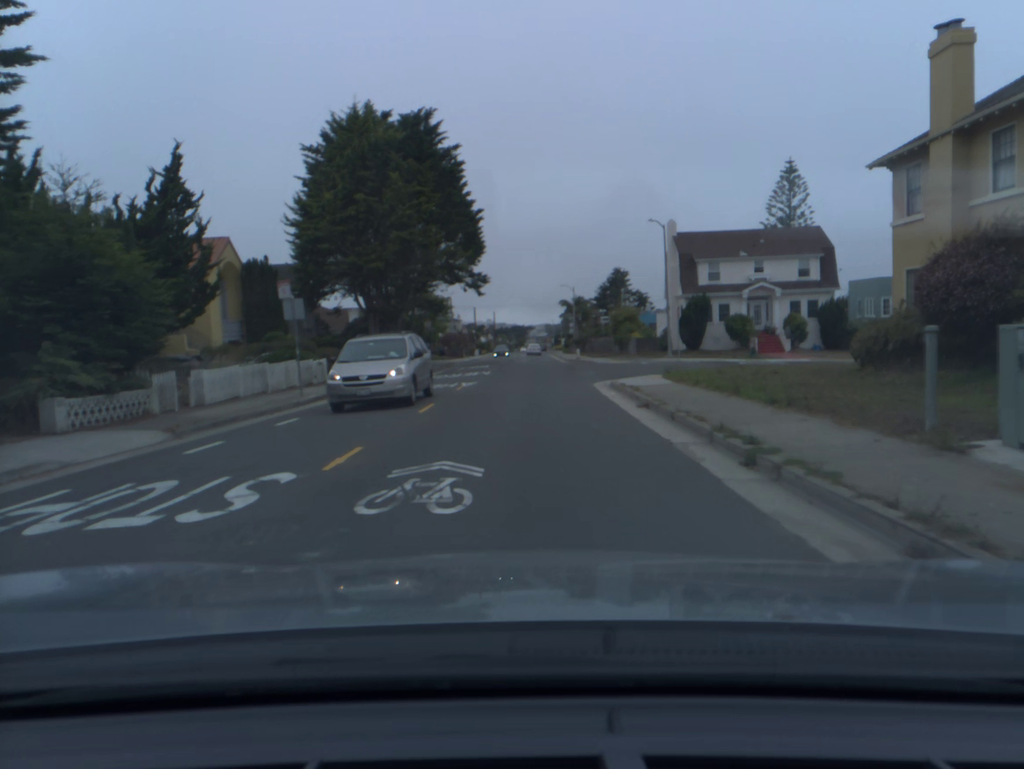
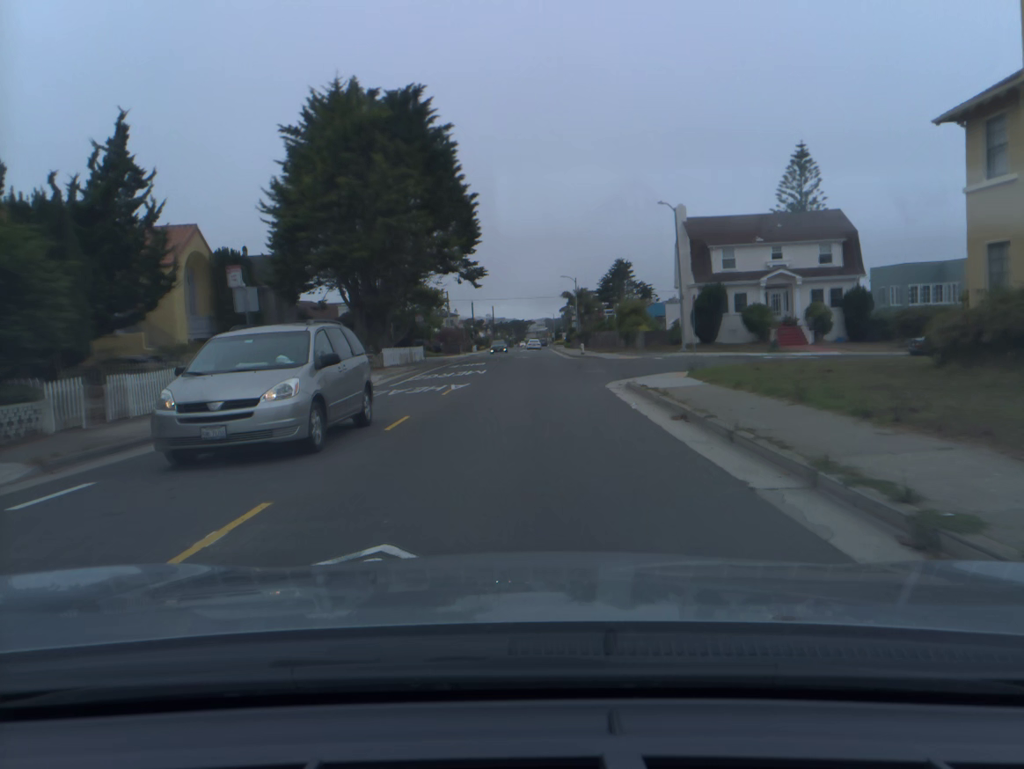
(0.0, +3.8) m; 0°
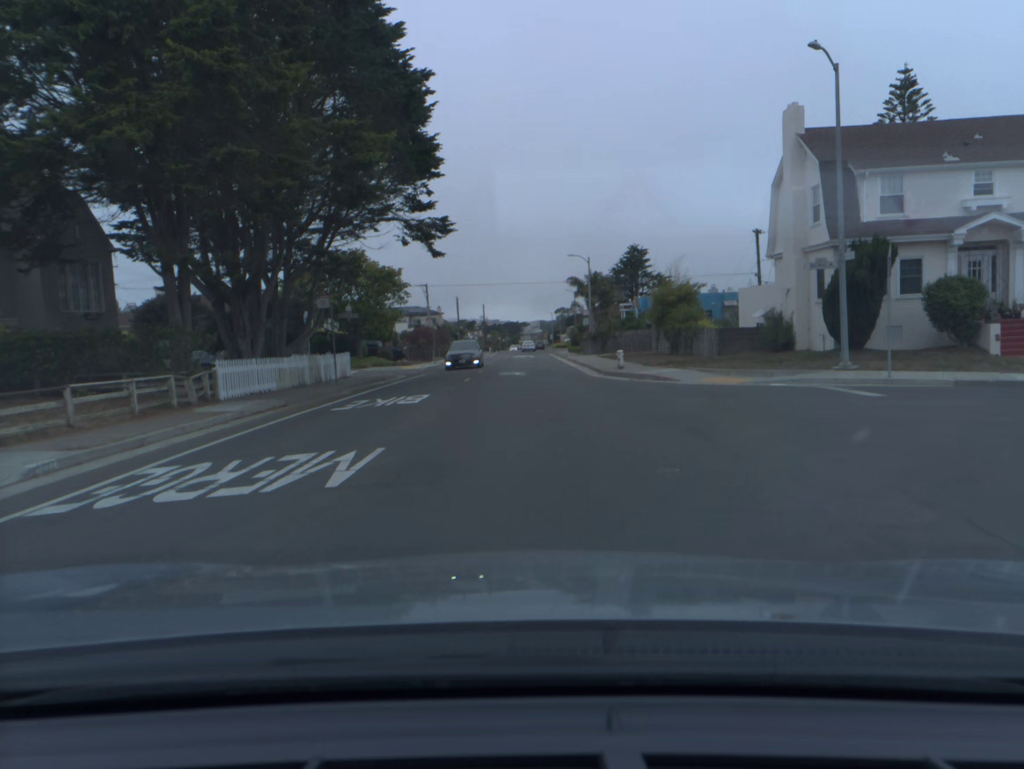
(+0.1, +23.7) m; 0°
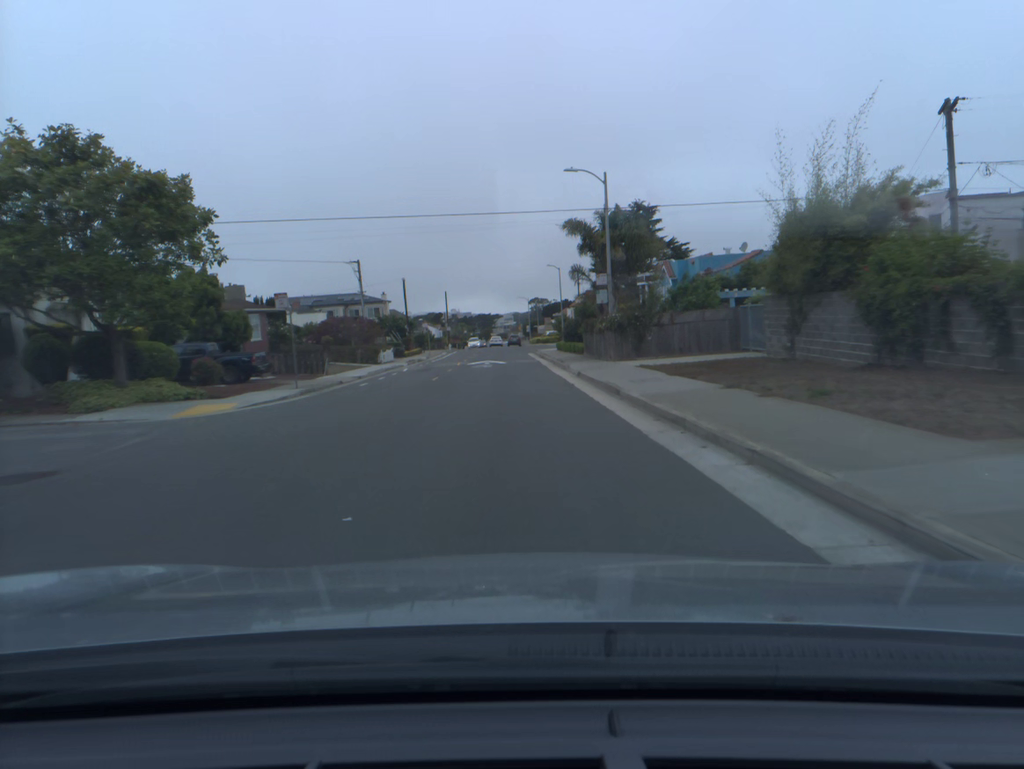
(+0.7, +29.6) m; +2°
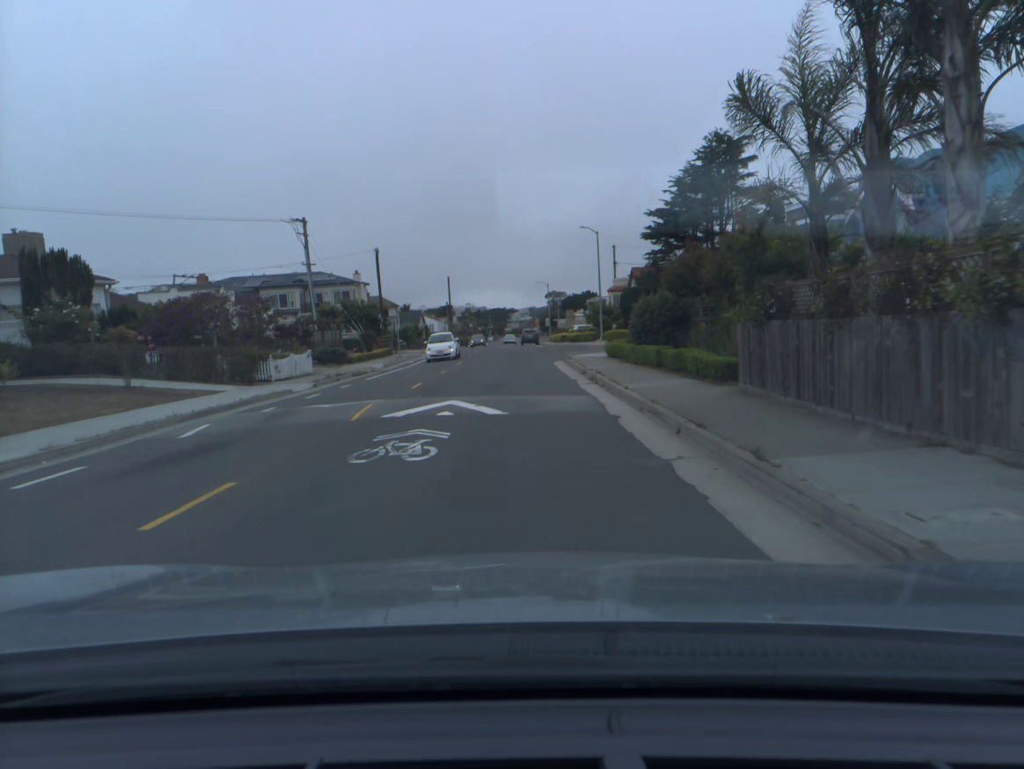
(-0.4, +28.3) m; -1°
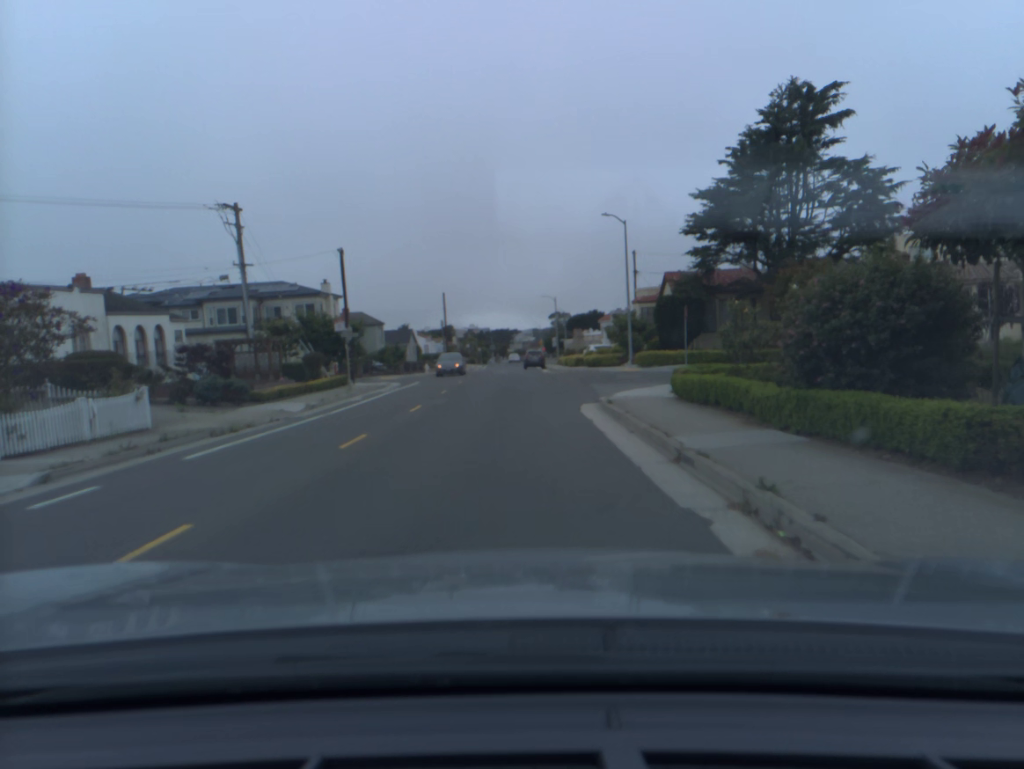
(0.0, +15.7) m; -1°
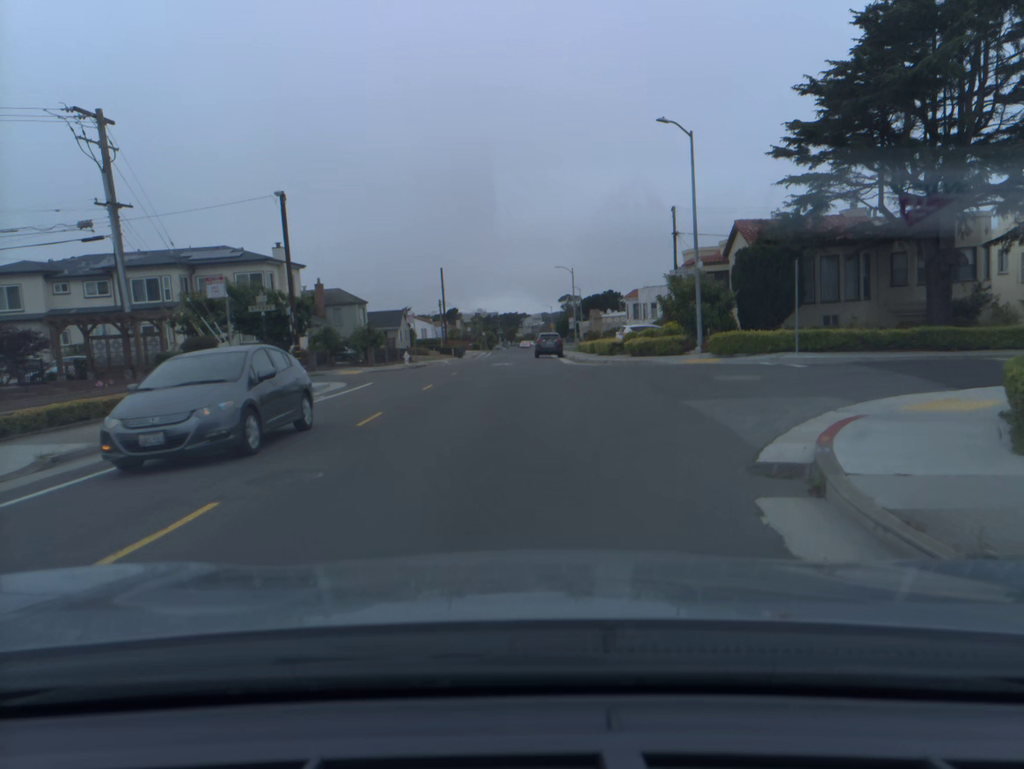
(0.0, +15.1) m; 0°
